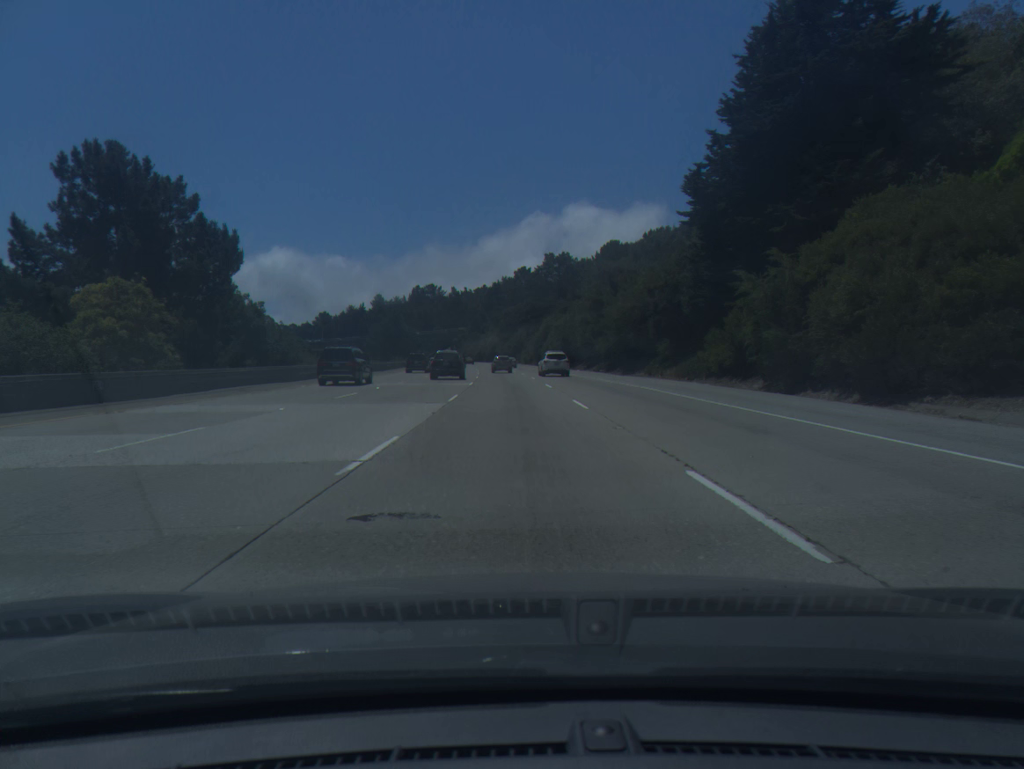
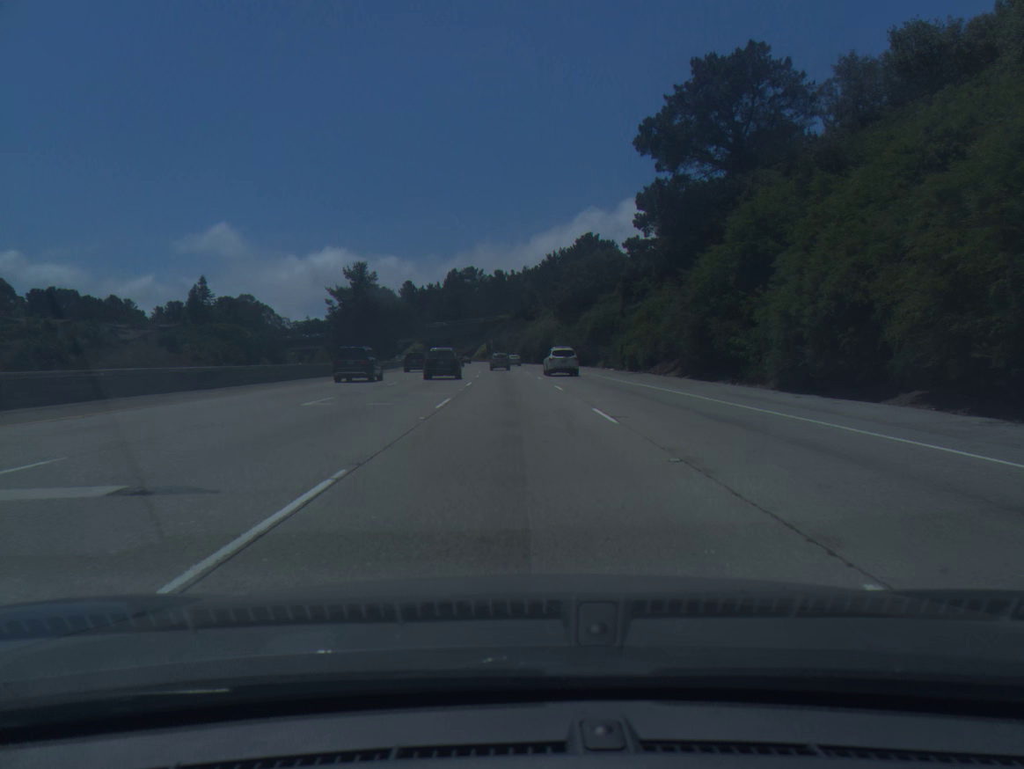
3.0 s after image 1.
(-3.0, +92.4) m; -4°
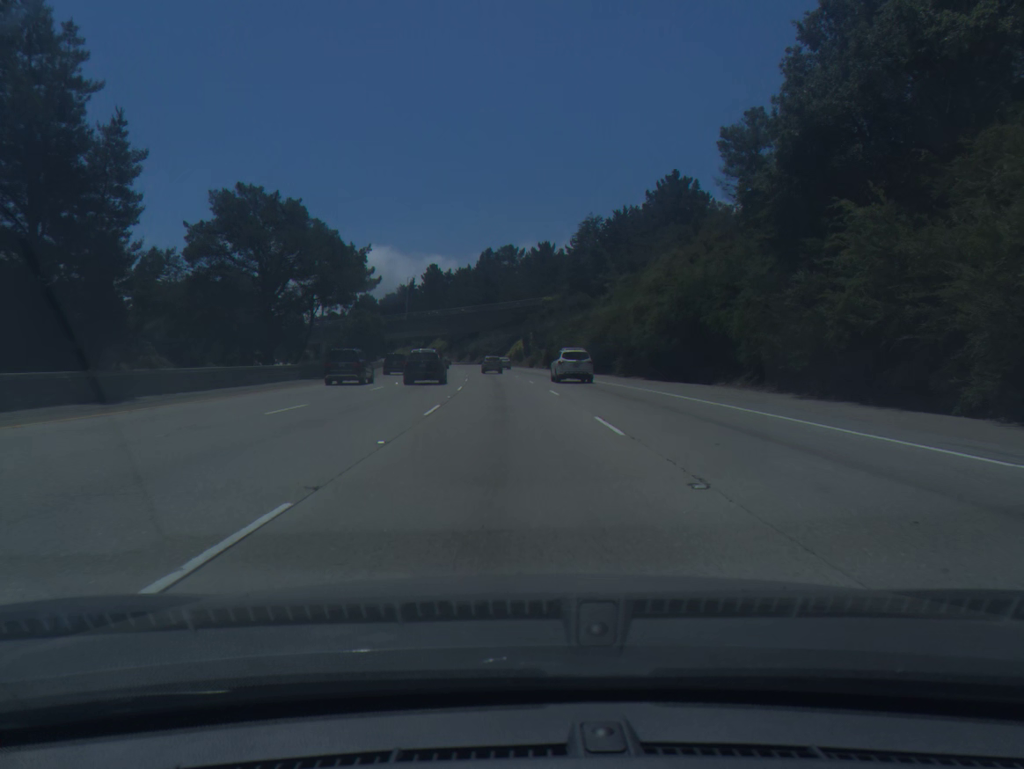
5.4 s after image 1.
(-2.0, +74.9) m; -3°
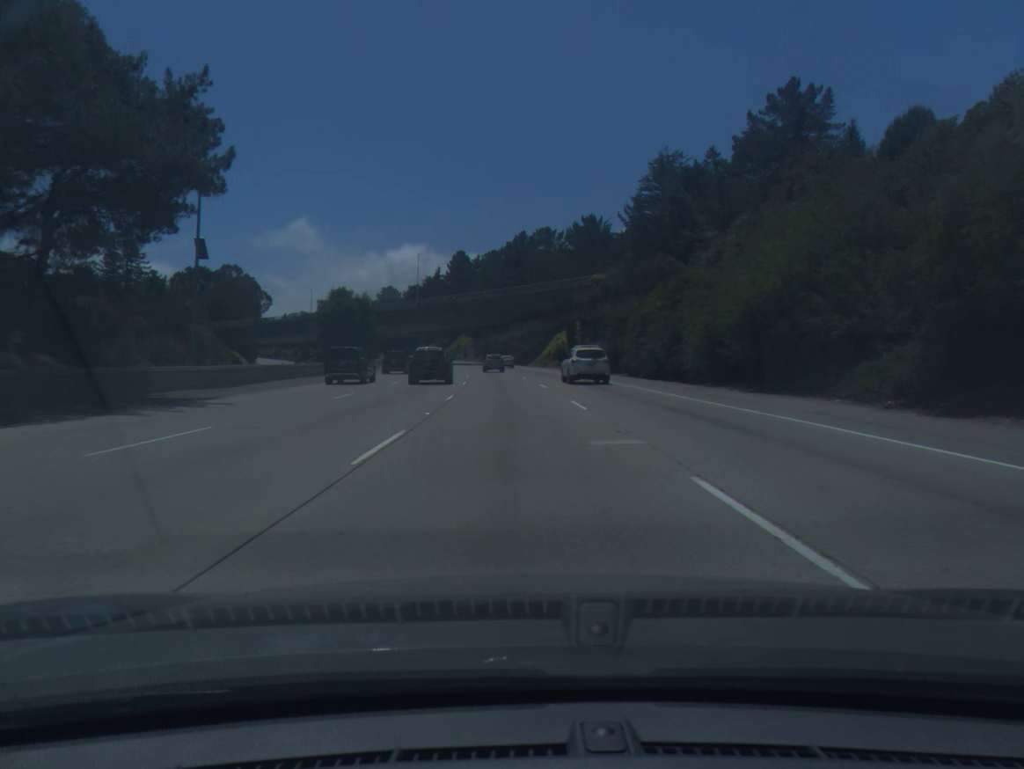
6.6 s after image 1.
(-0.8, +37.7) m; -3°
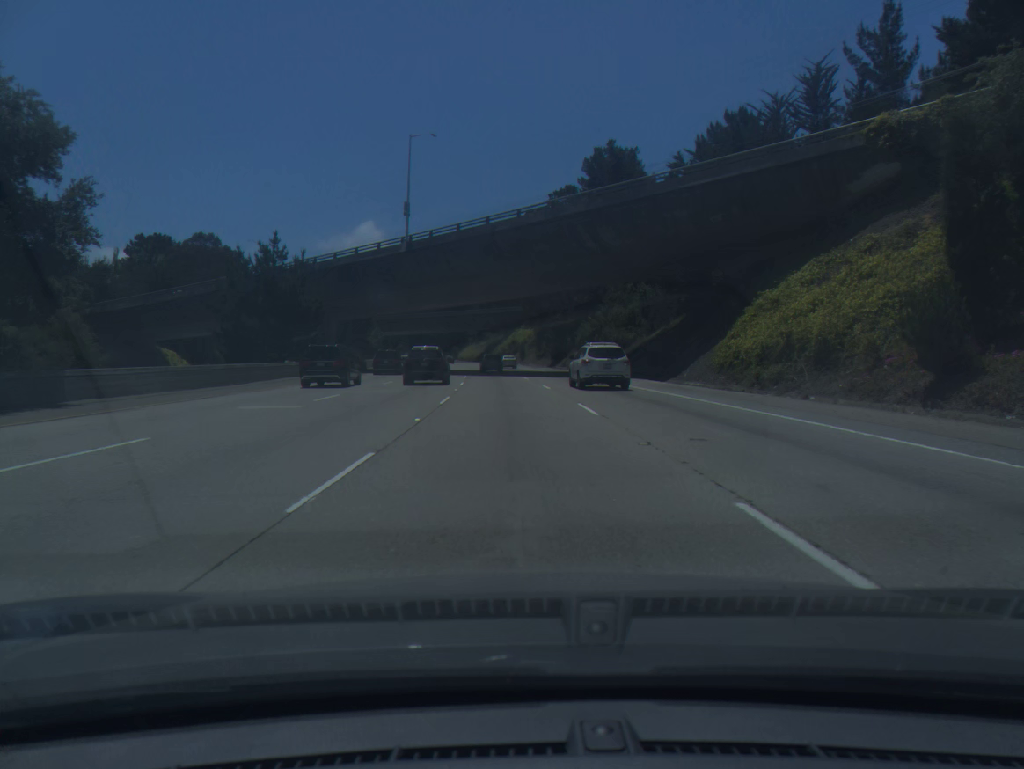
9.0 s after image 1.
(-3.3, +75.1) m; -5°
